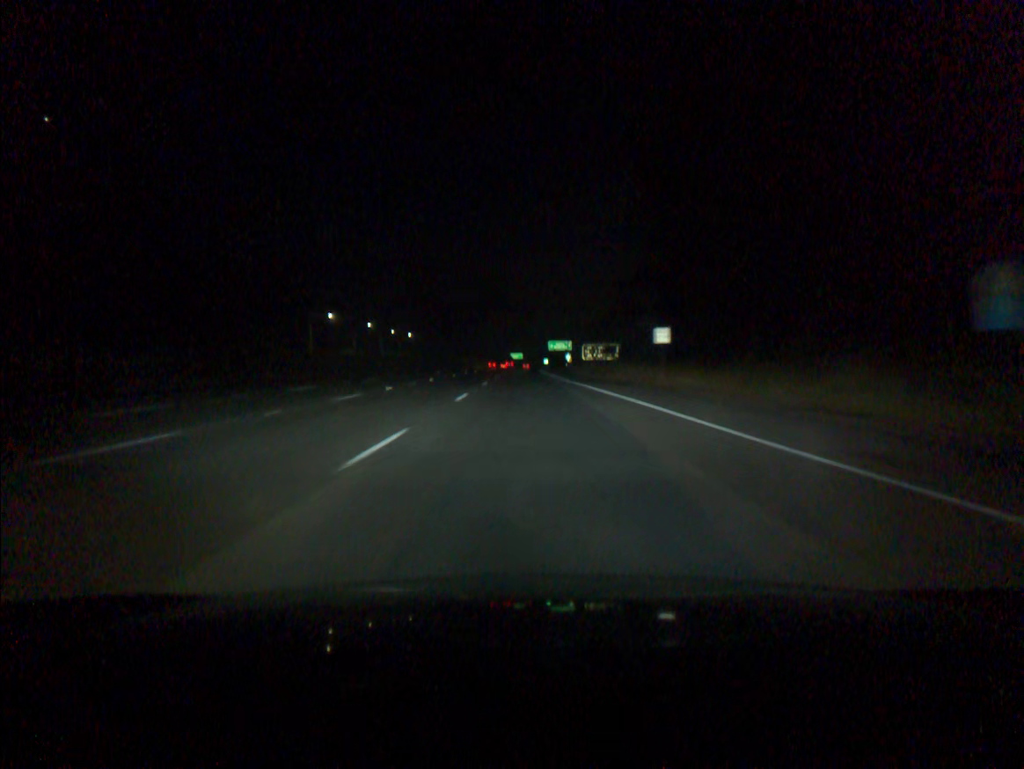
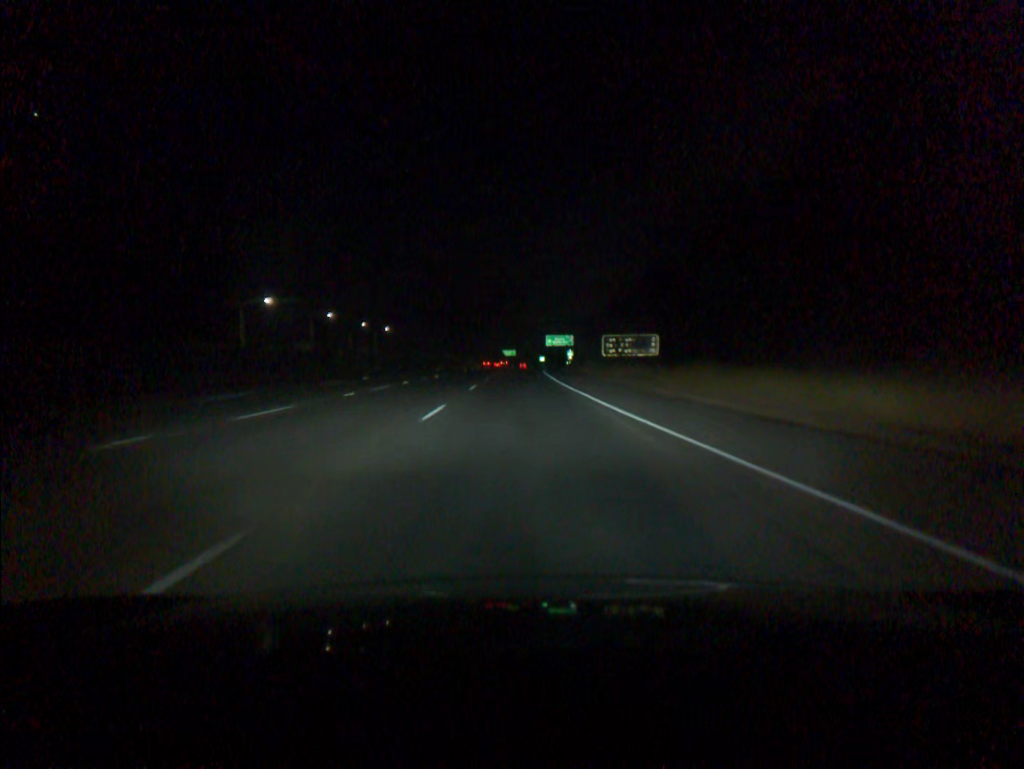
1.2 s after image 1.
(+0.1, +37.0) m; 0°
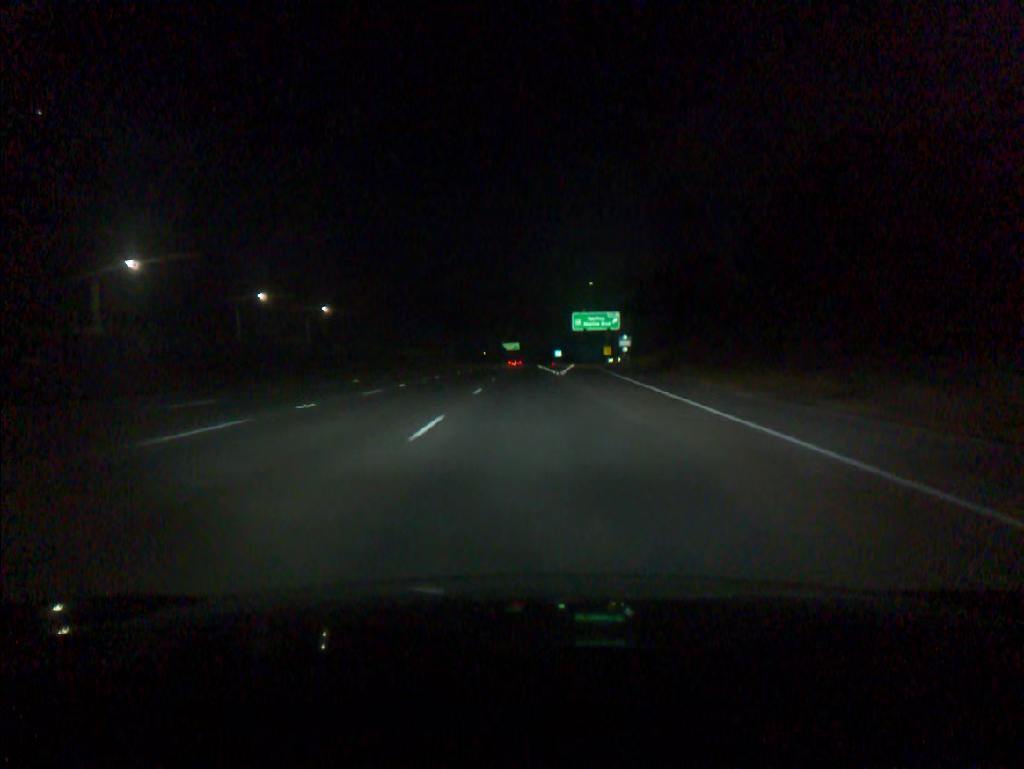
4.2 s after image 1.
(-0.3, +92.2) m; 0°
